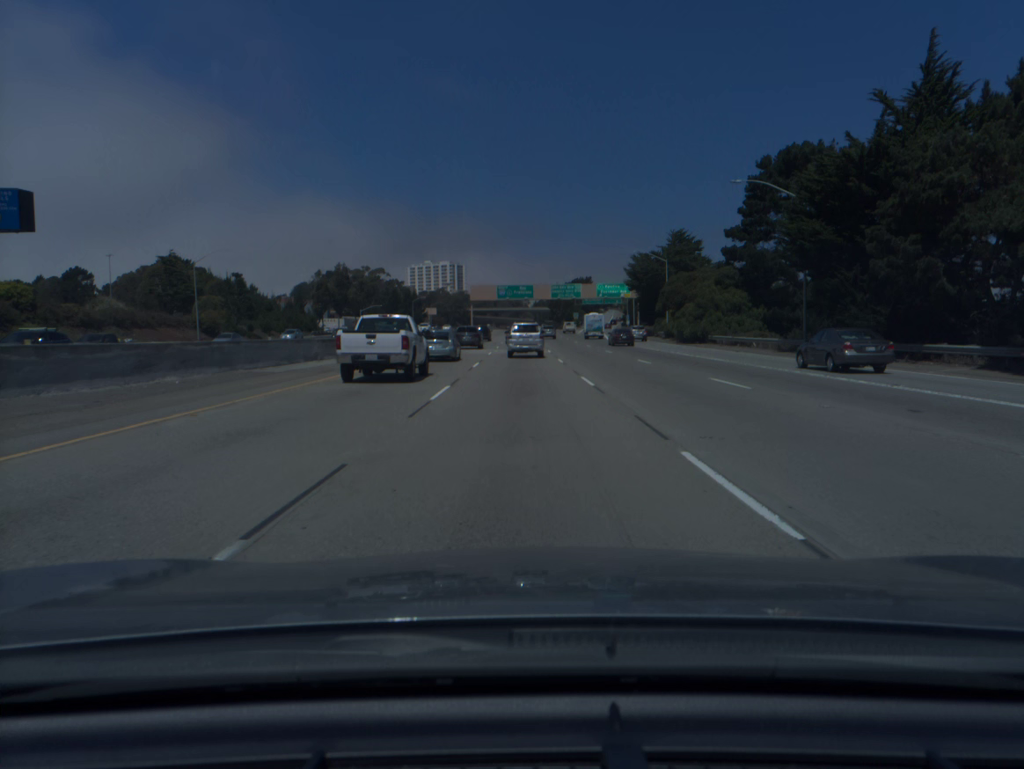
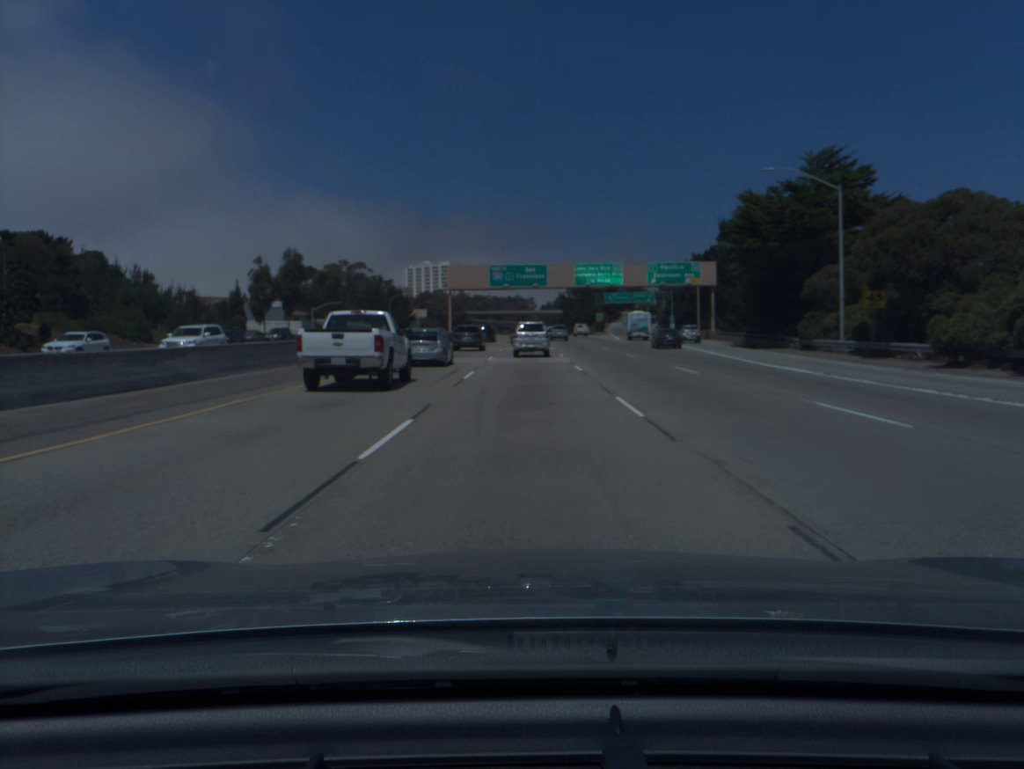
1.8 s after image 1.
(-0.2, +51.0) m; 0°
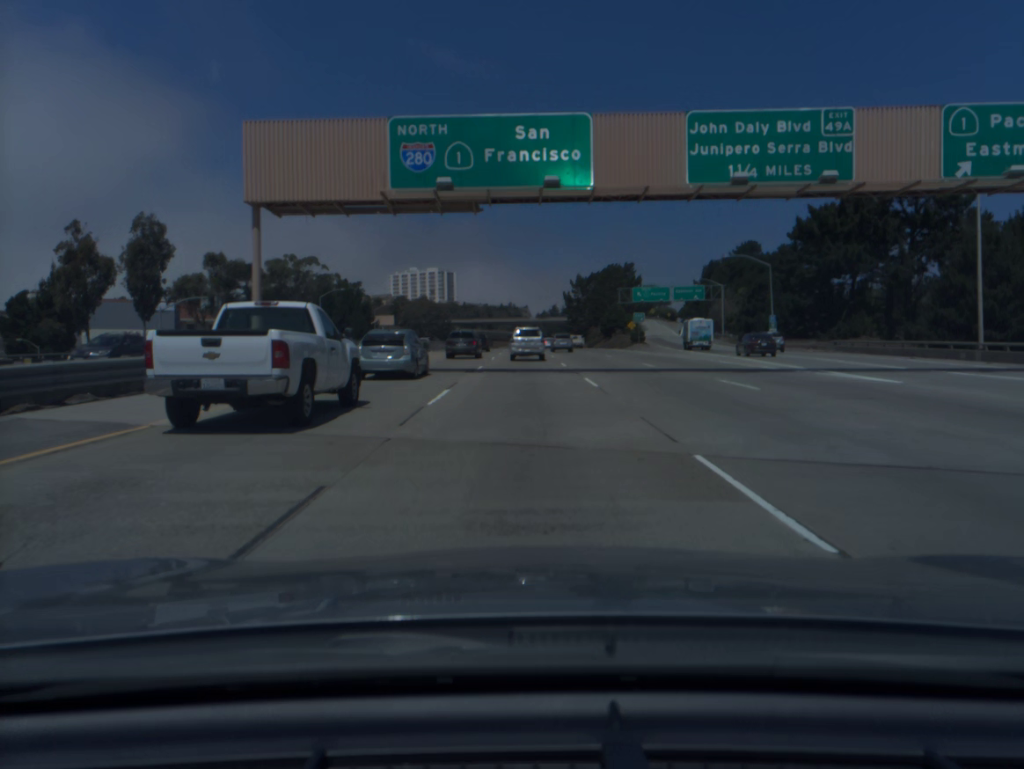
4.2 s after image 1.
(+0.2, +66.4) m; 0°
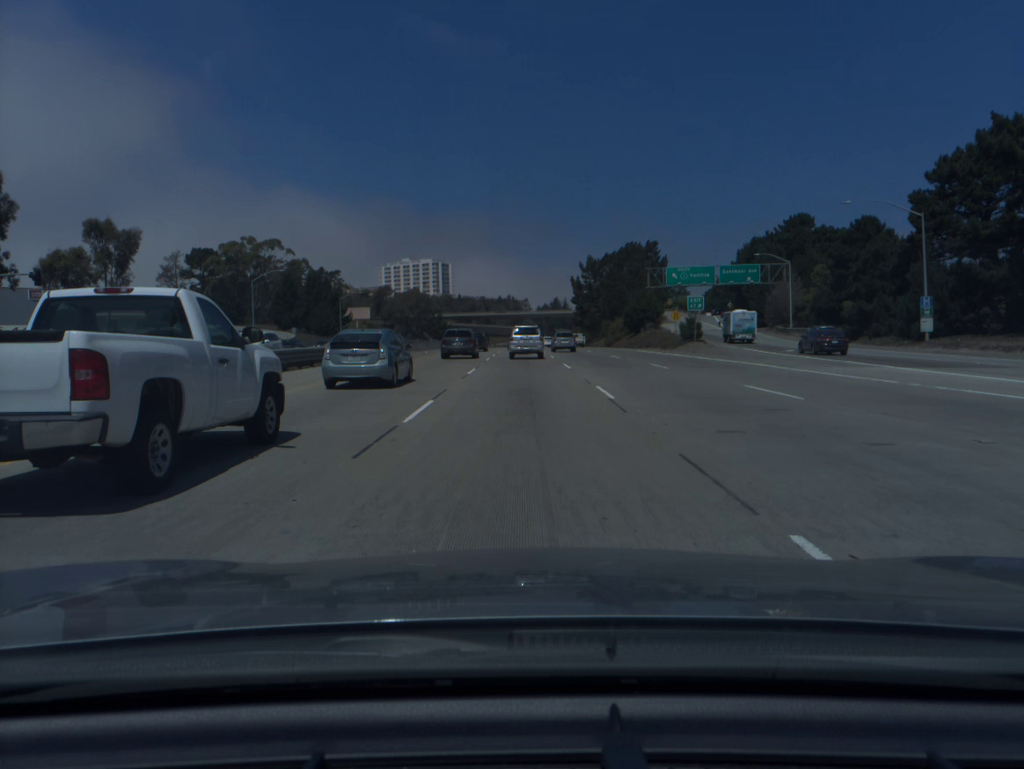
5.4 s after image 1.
(0.0, +32.6) m; 0°
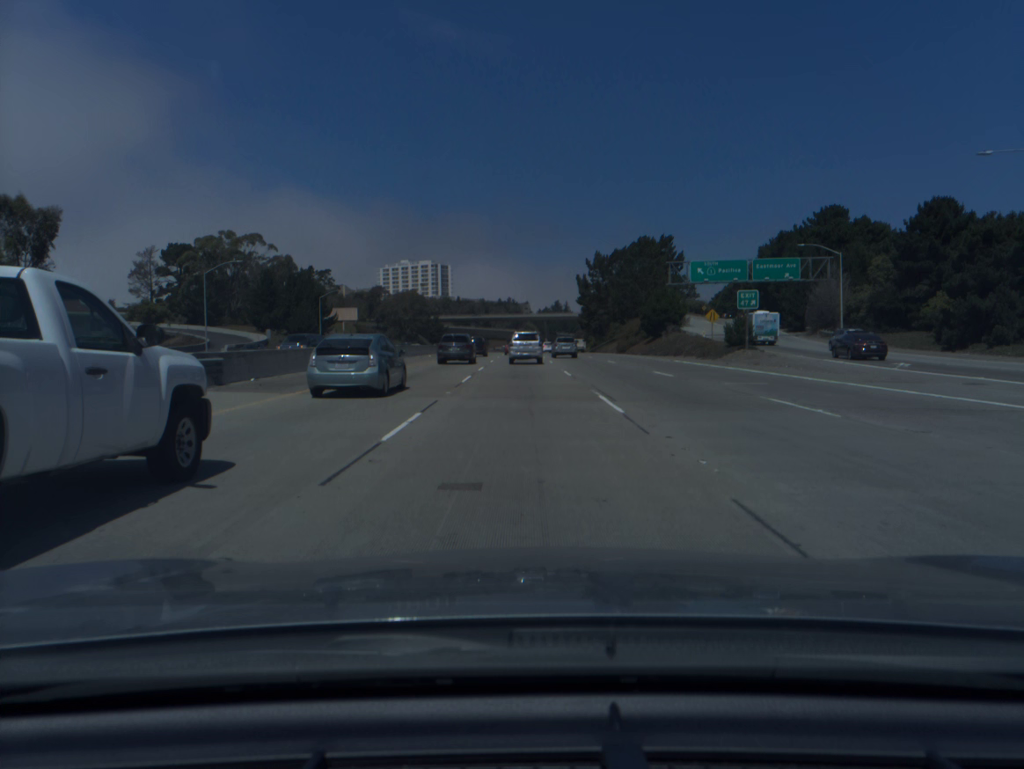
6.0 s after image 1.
(0.0, +16.3) m; 0°
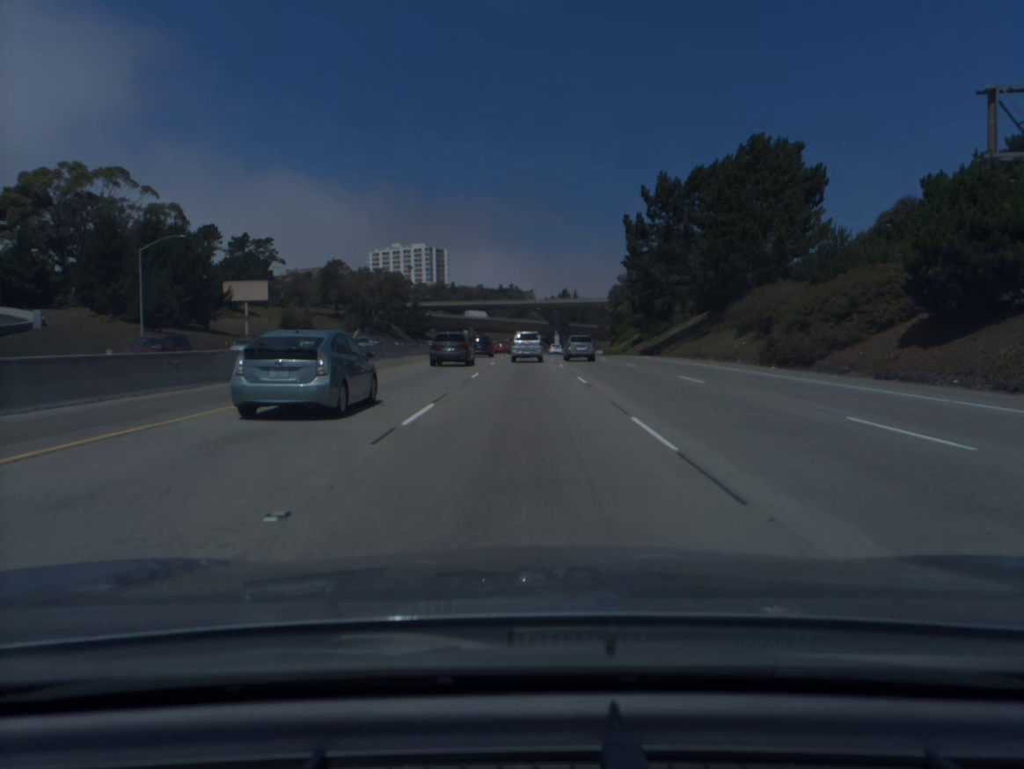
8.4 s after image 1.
(-0.2, +65.2) m; 0°
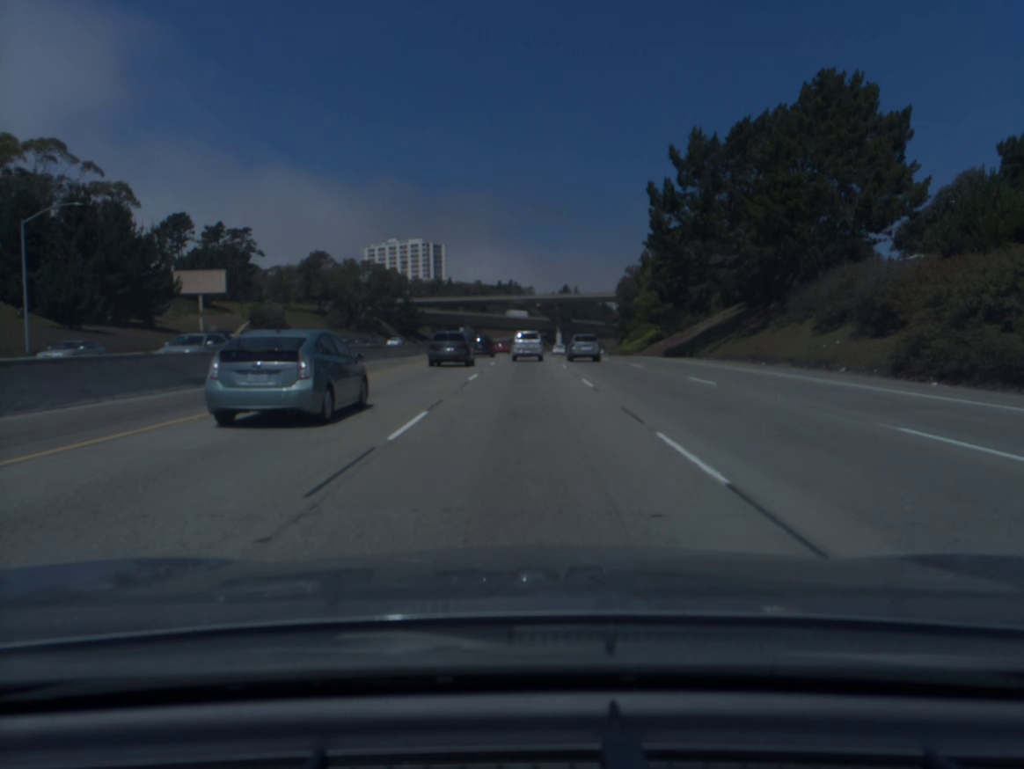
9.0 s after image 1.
(0.0, +16.4) m; 0°
